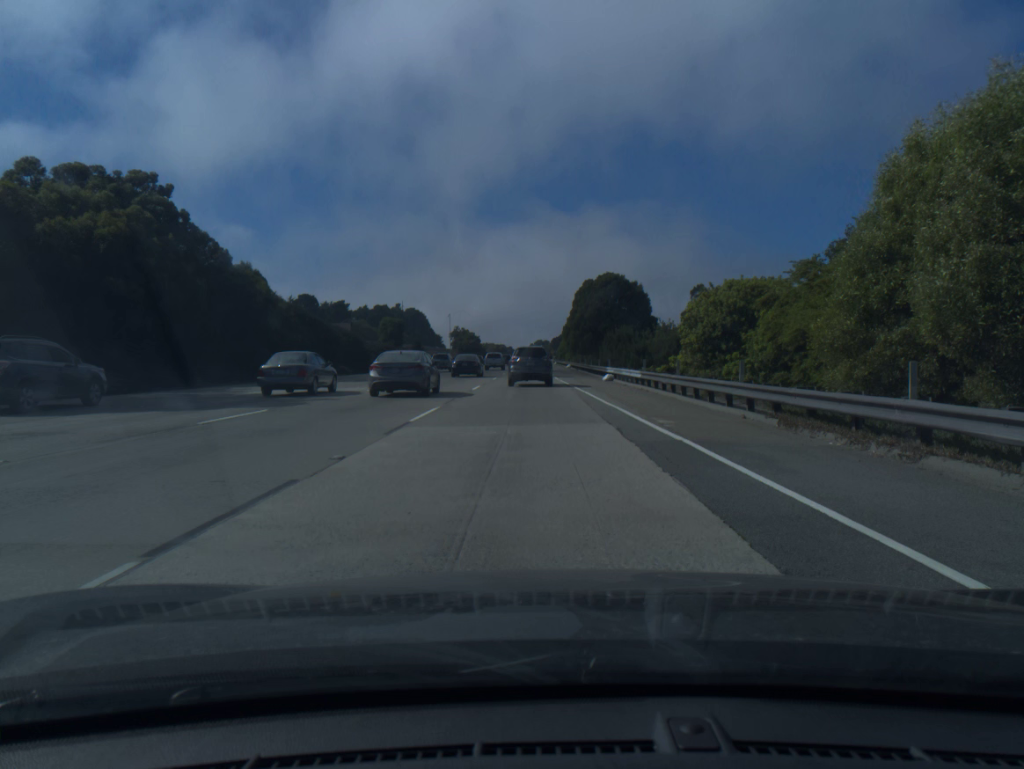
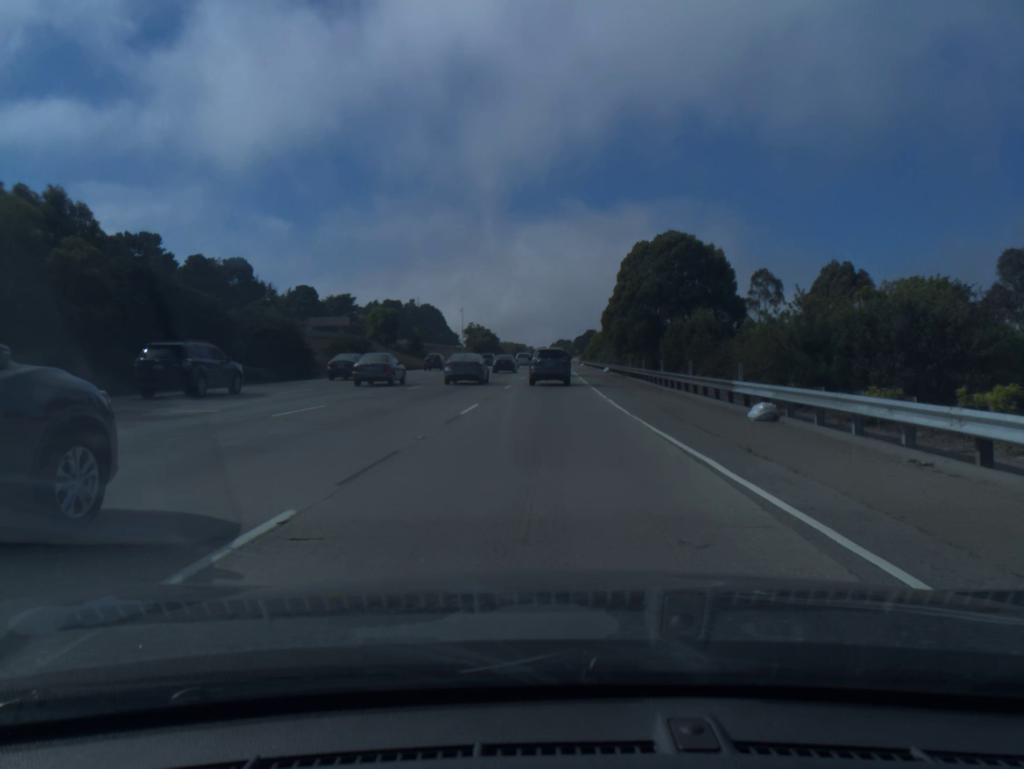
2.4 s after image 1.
(-0.4, +27.2) m; -2°
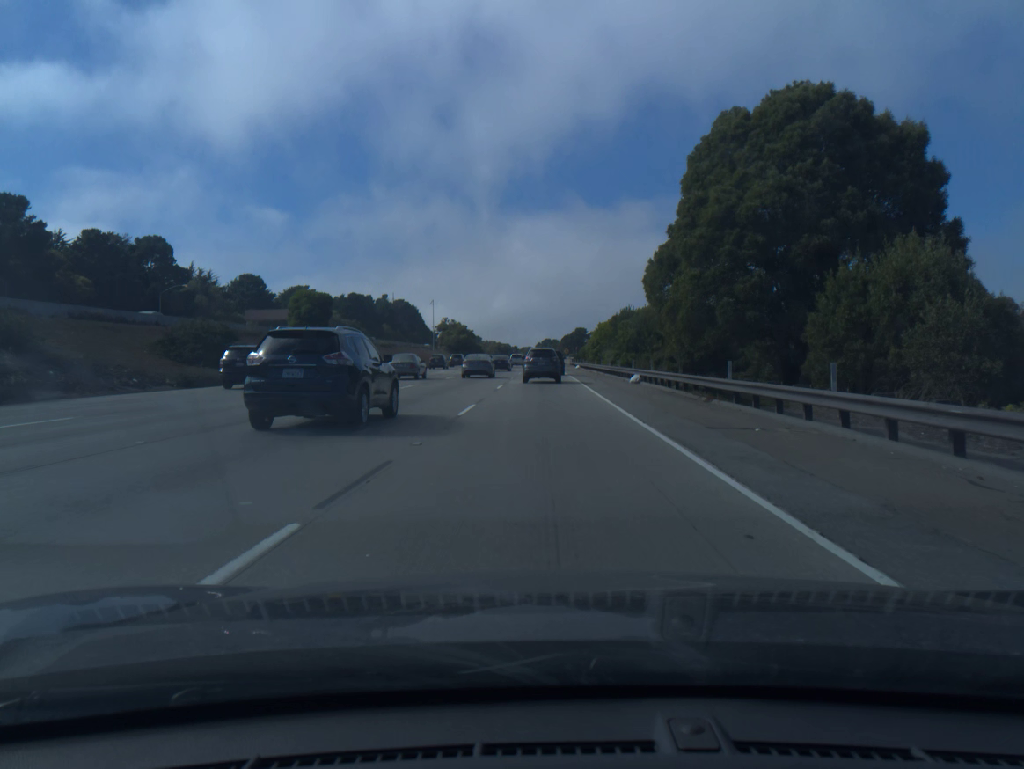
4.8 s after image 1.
(+0.3, +29.6) m; +1°
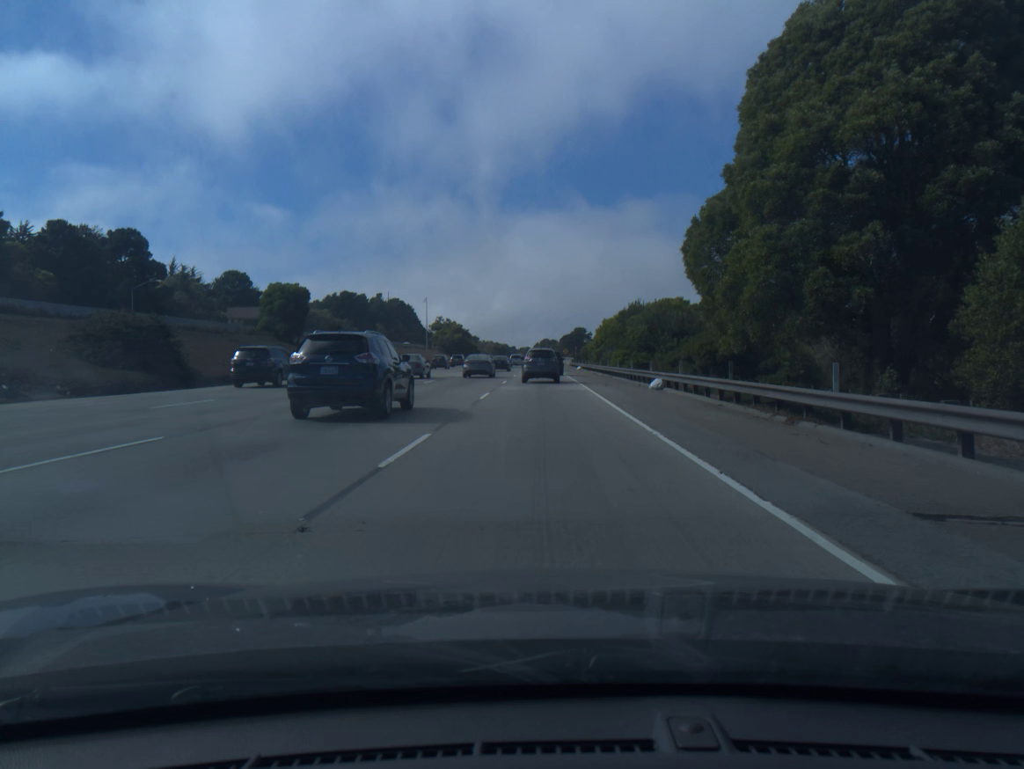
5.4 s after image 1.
(0.0, +7.9) m; 0°
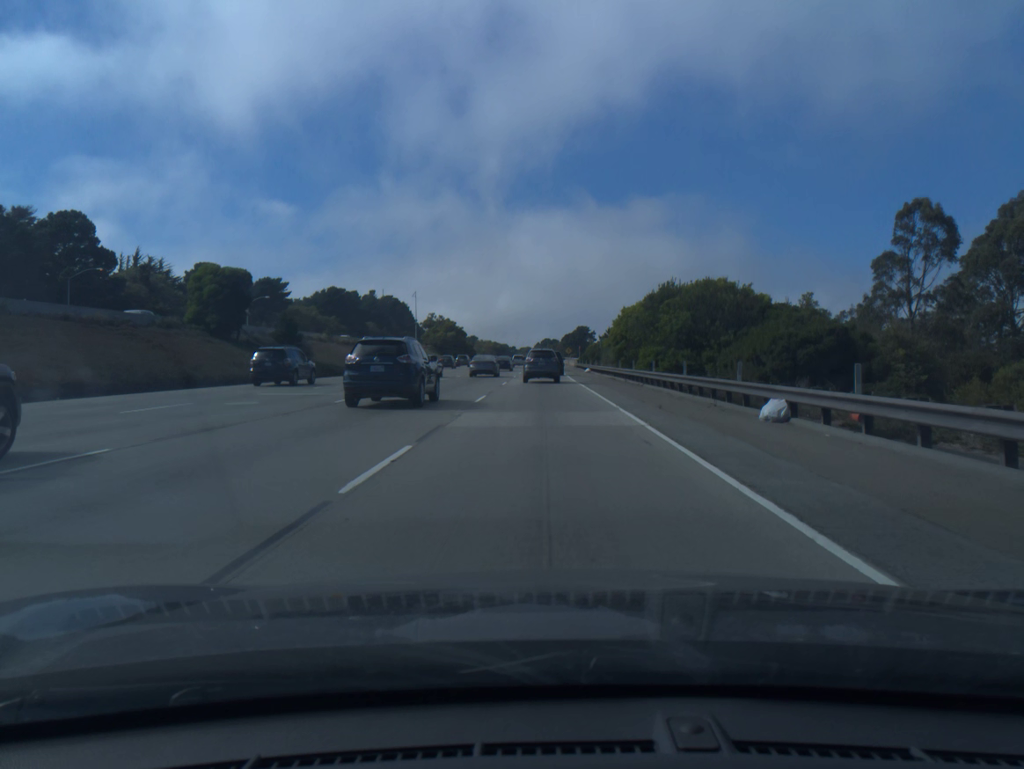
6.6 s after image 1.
(0.0, +16.1) m; 0°
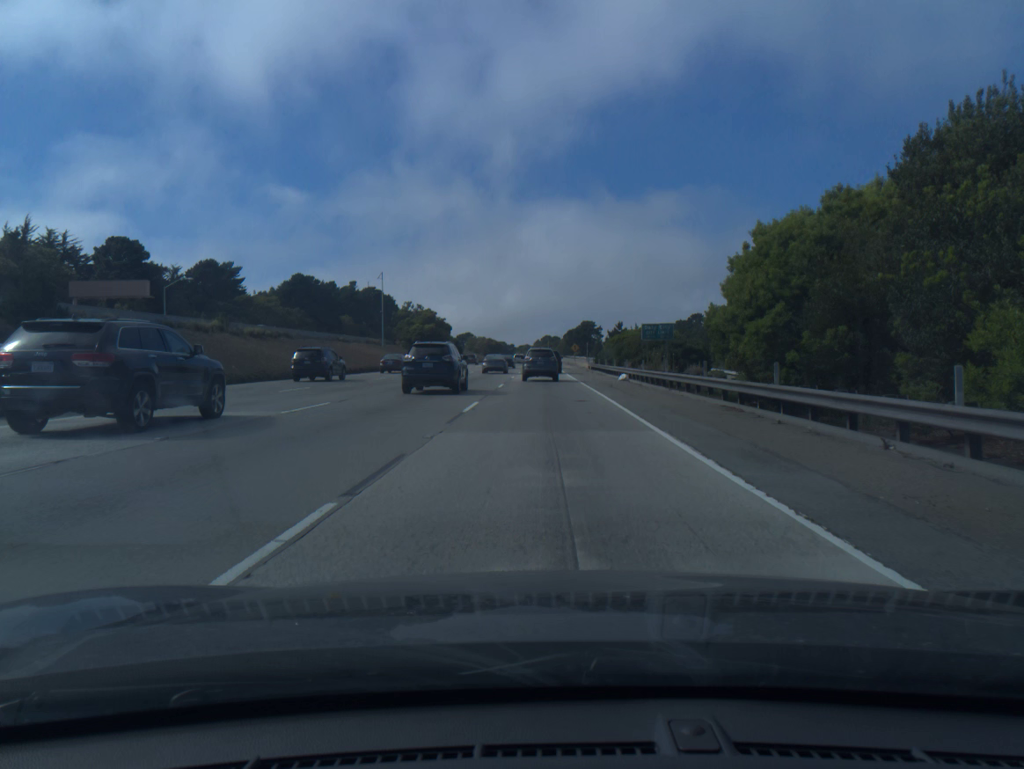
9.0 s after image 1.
(-0.1, +33.4) m; 0°
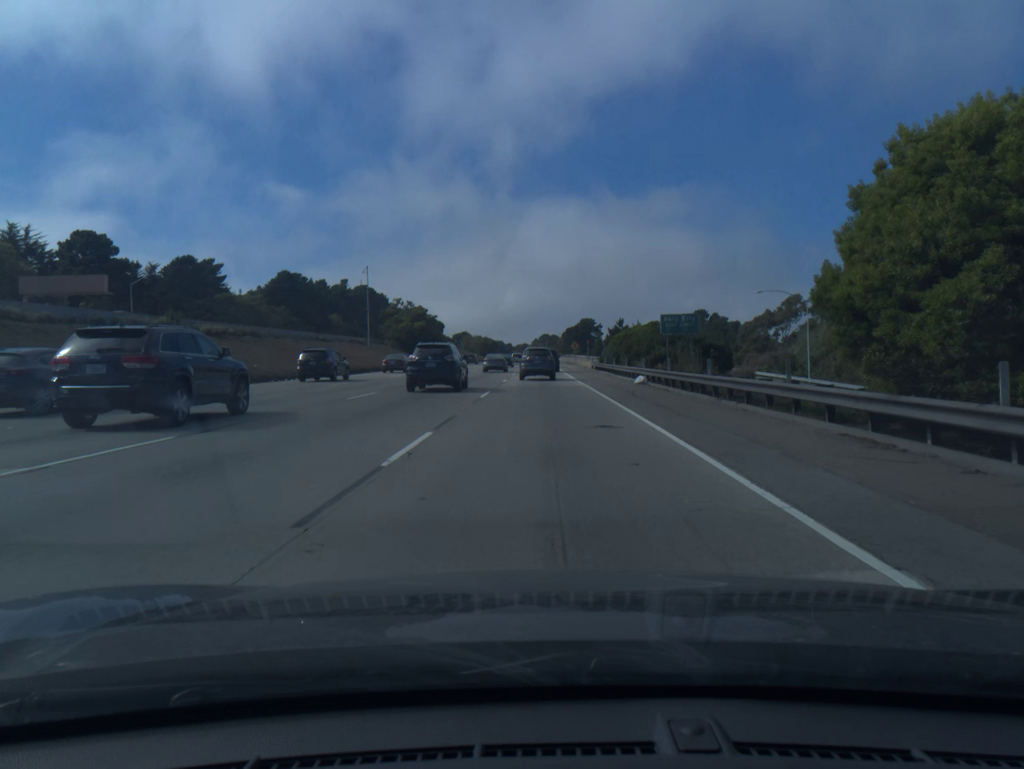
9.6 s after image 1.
(0.0, +8.6) m; 0°
